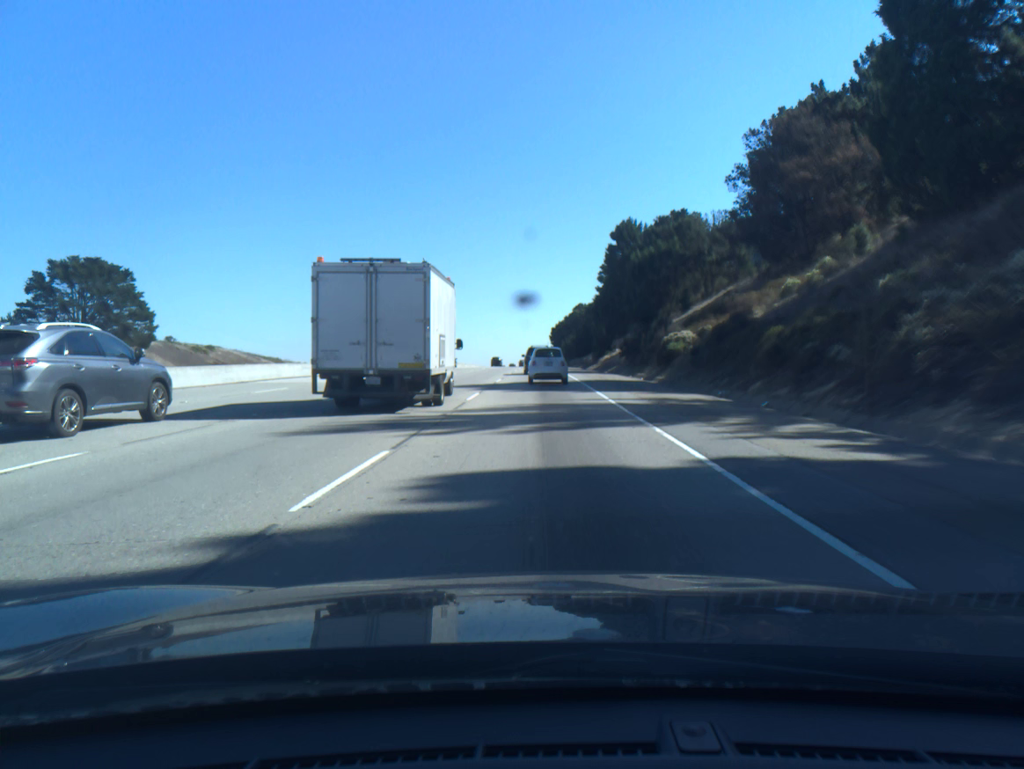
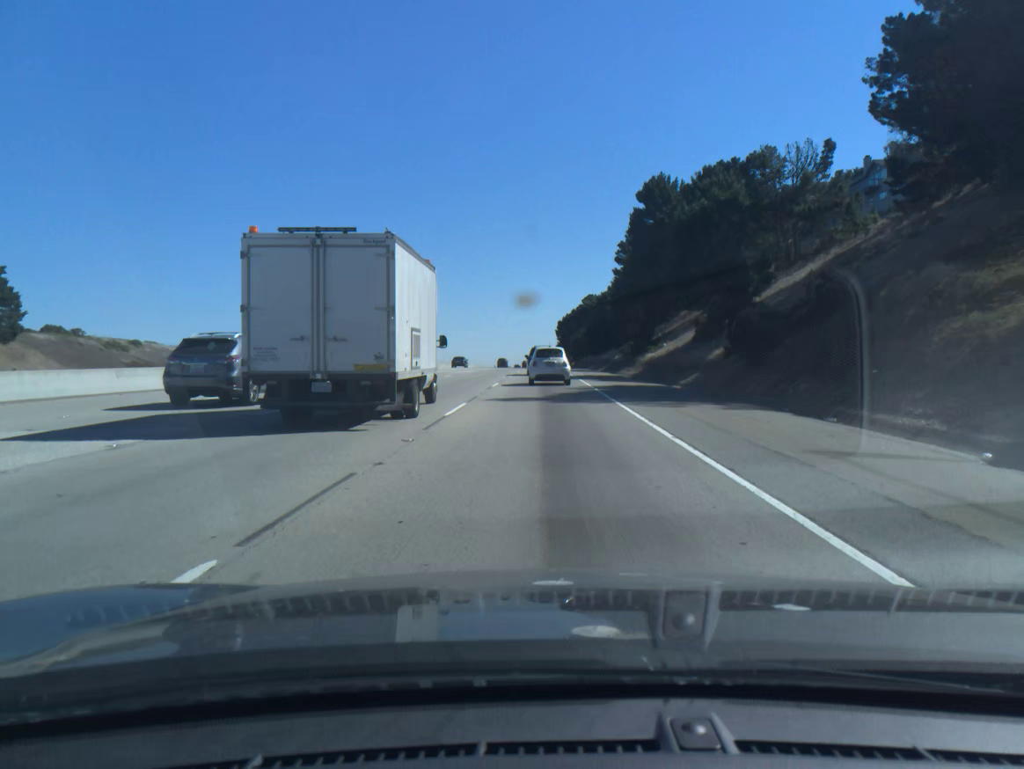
(-0.1, +34.7) m; 0°
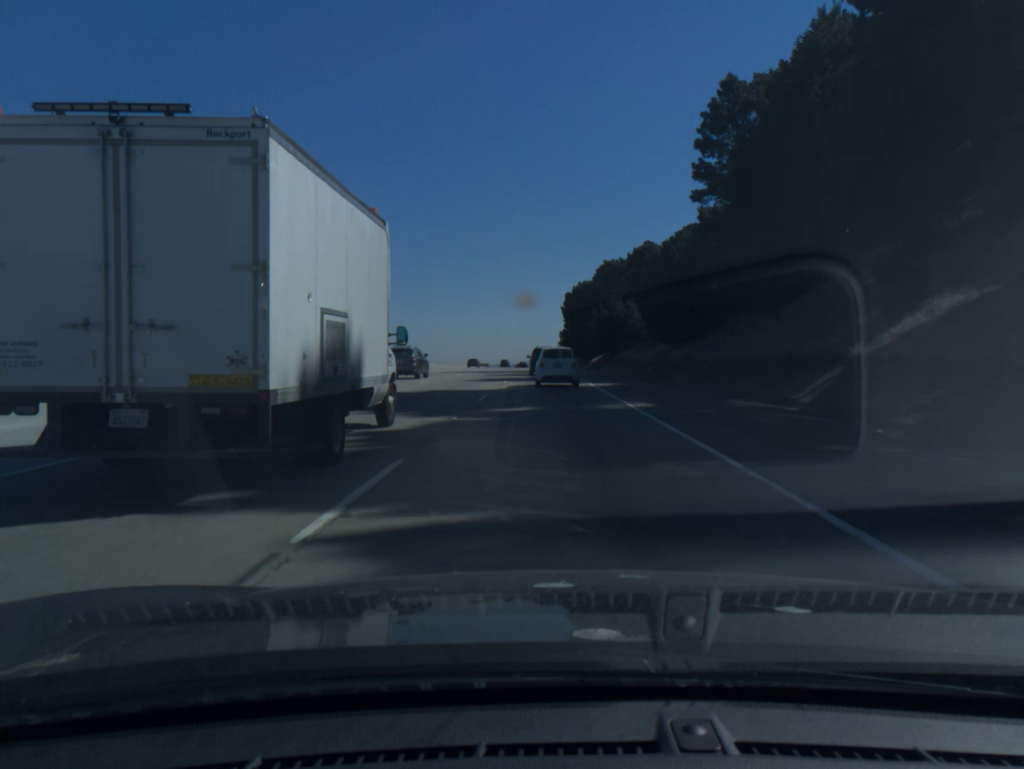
(-0.2, +83.4) m; 0°
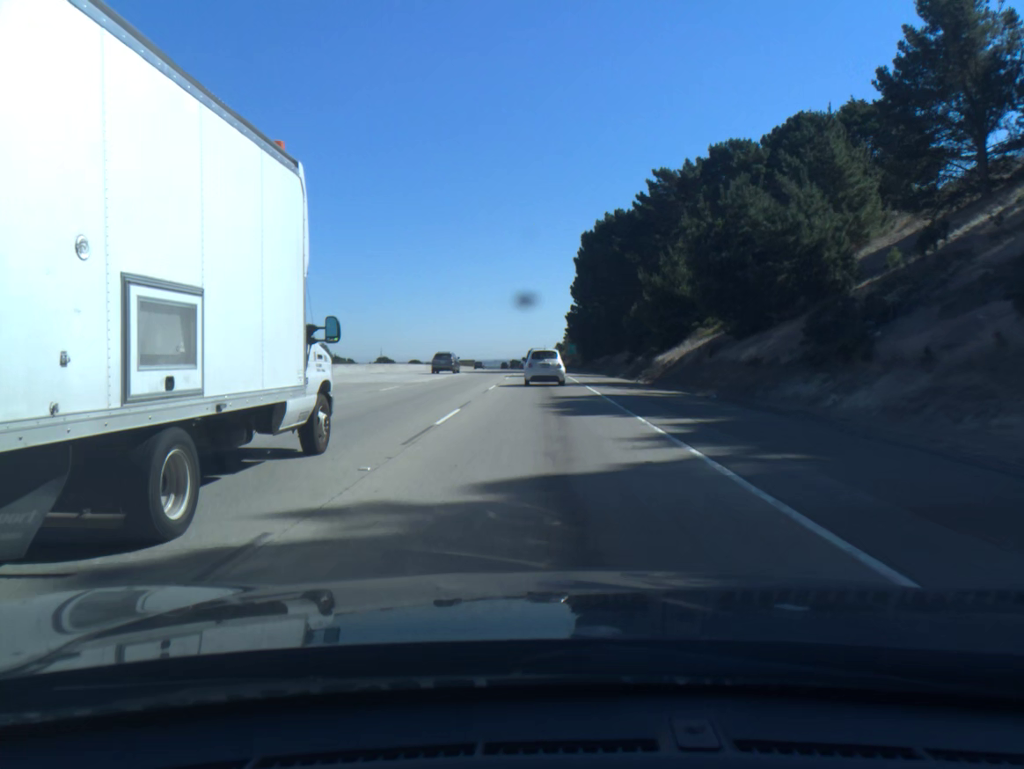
(+0.2, +65.5) m; 0°
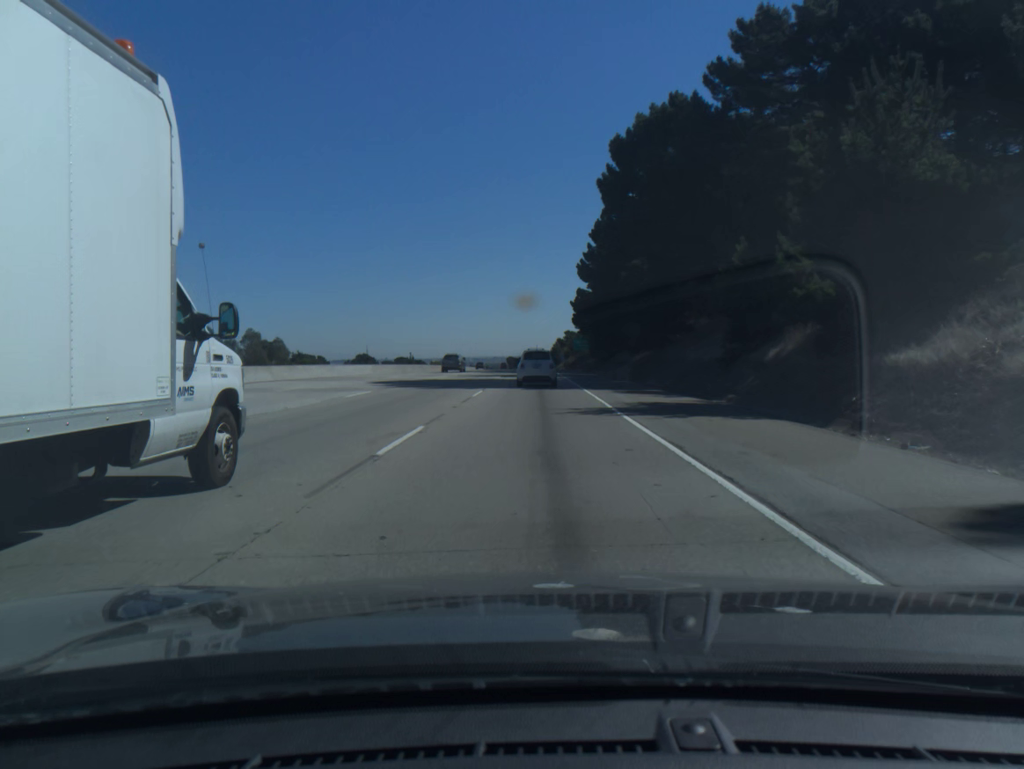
(0.0, +33.4) m; 0°
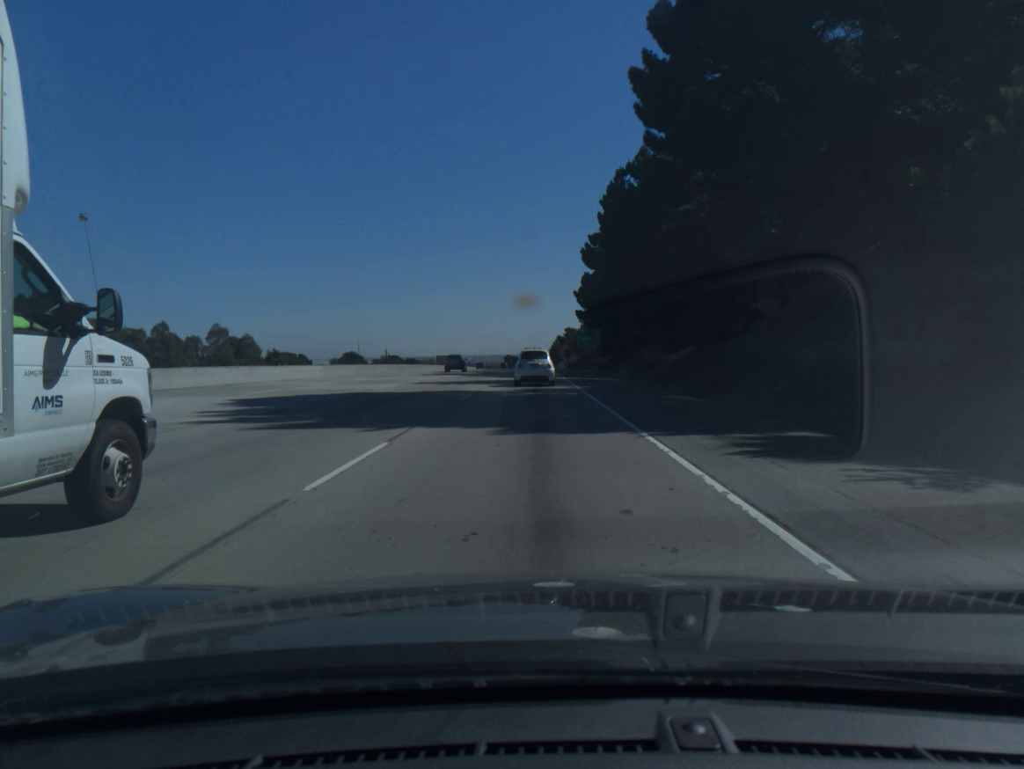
(0.0, +17.0) m; 0°
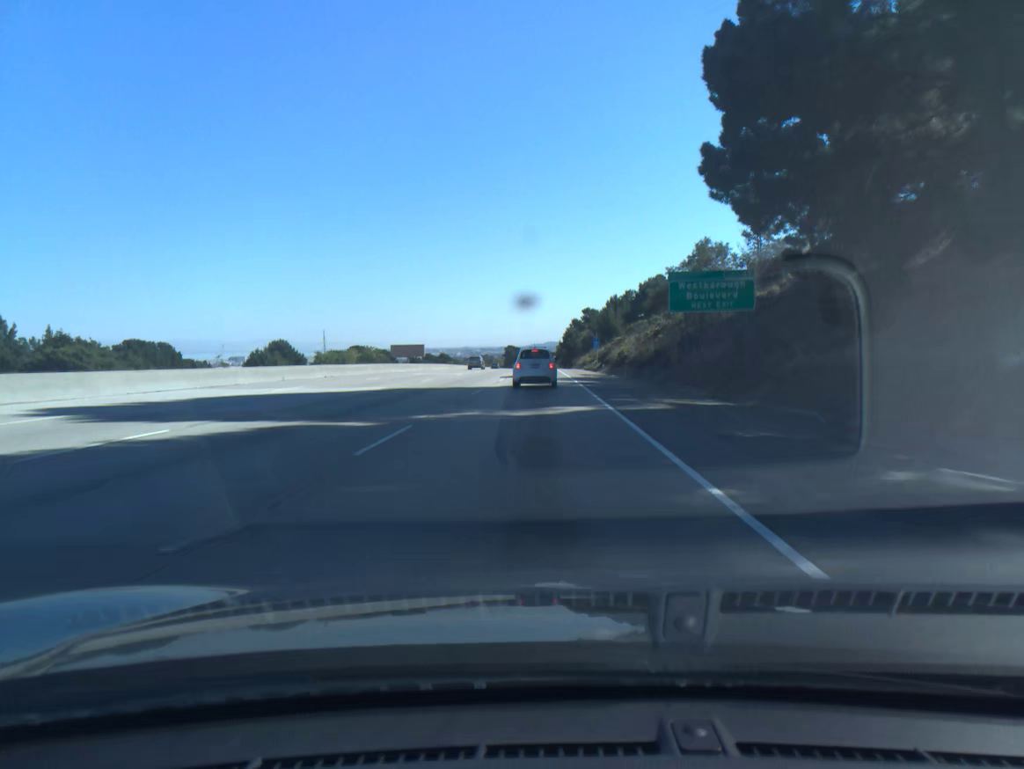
(-0.4, +85.5) m; -1°
